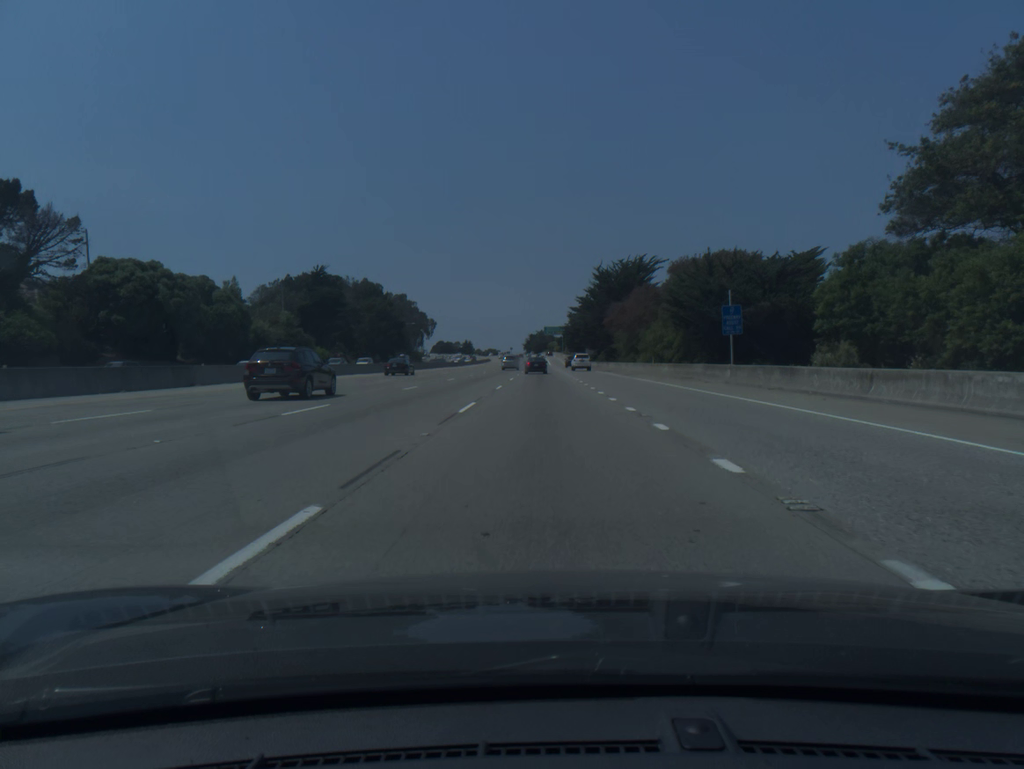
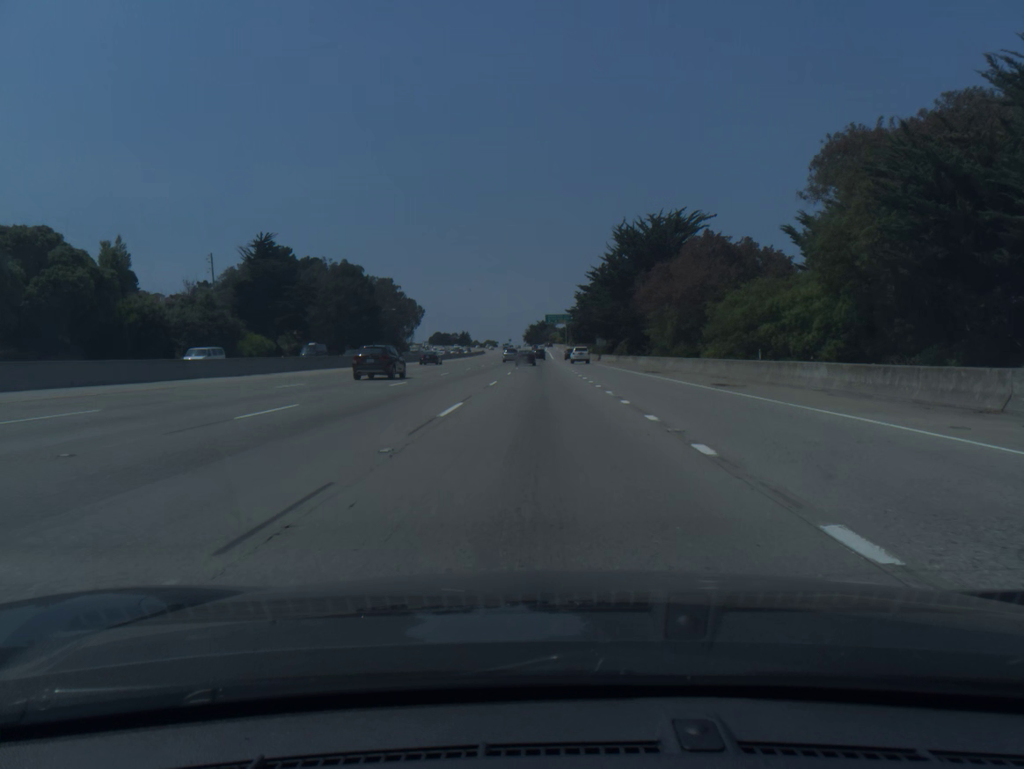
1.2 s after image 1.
(0.0, +31.4) m; 0°
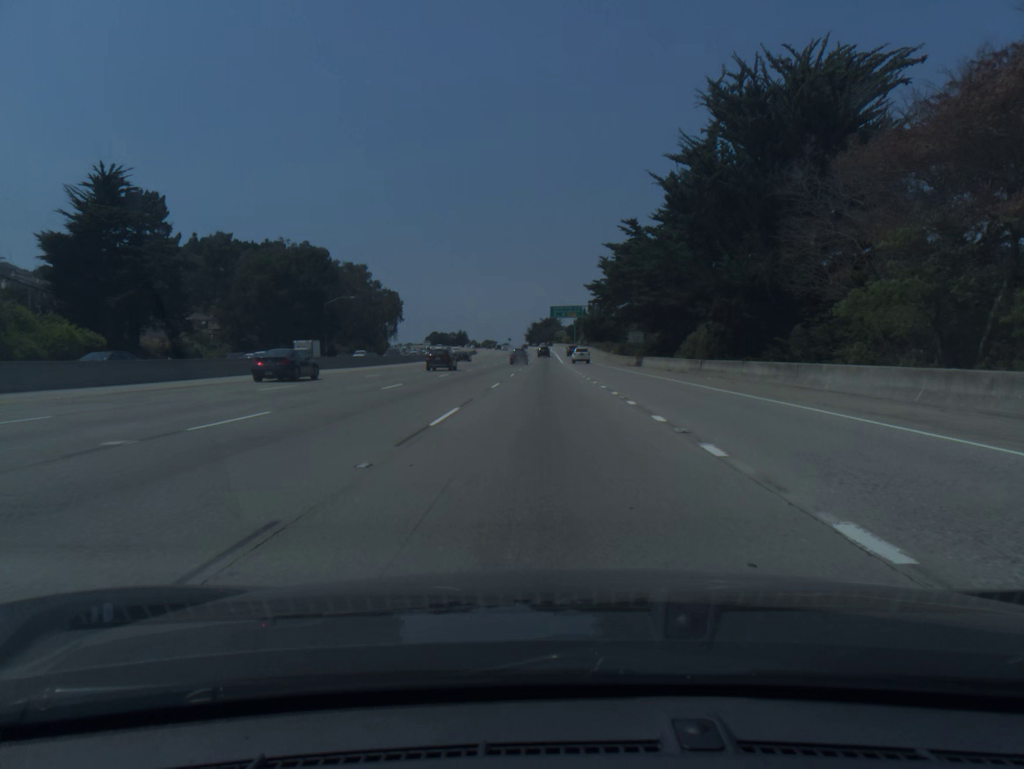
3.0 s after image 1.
(-0.1, +45.7) m; 0°
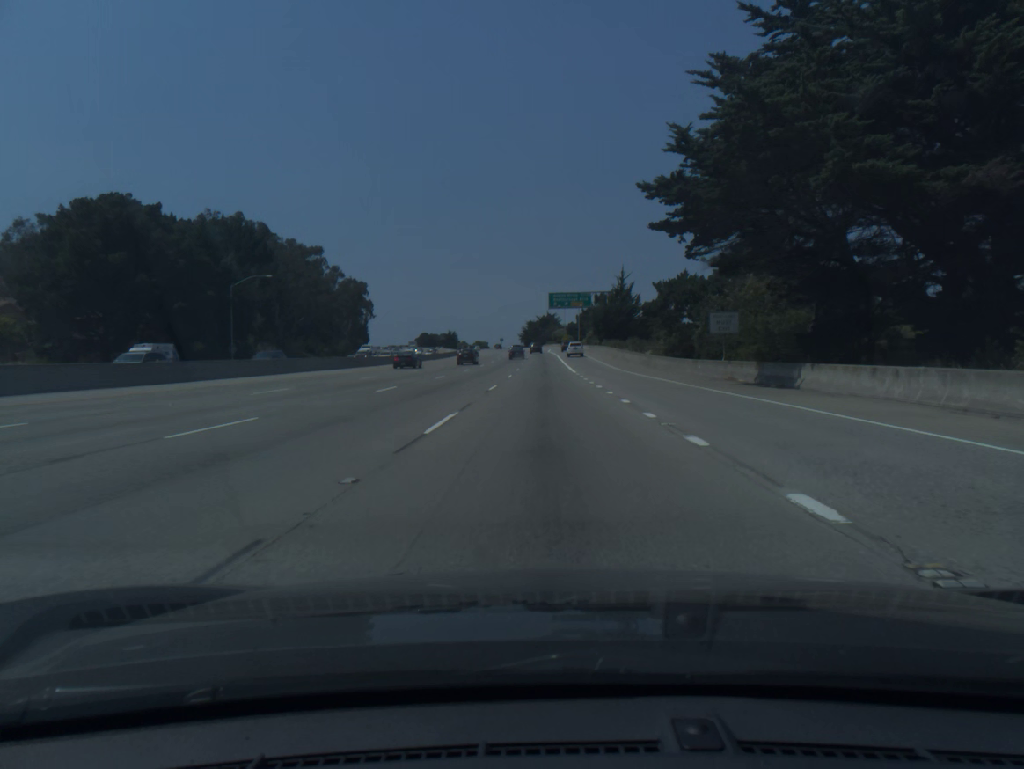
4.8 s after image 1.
(0.0, +44.5) m; 0°
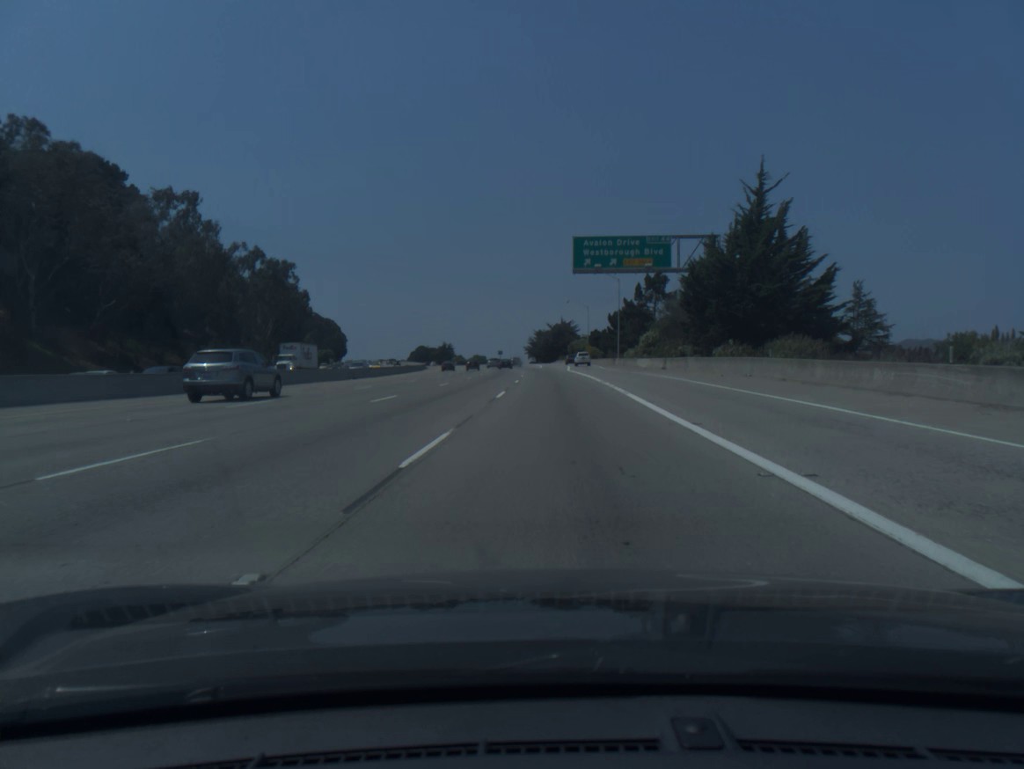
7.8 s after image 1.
(-0.3, +76.2) m; -1°
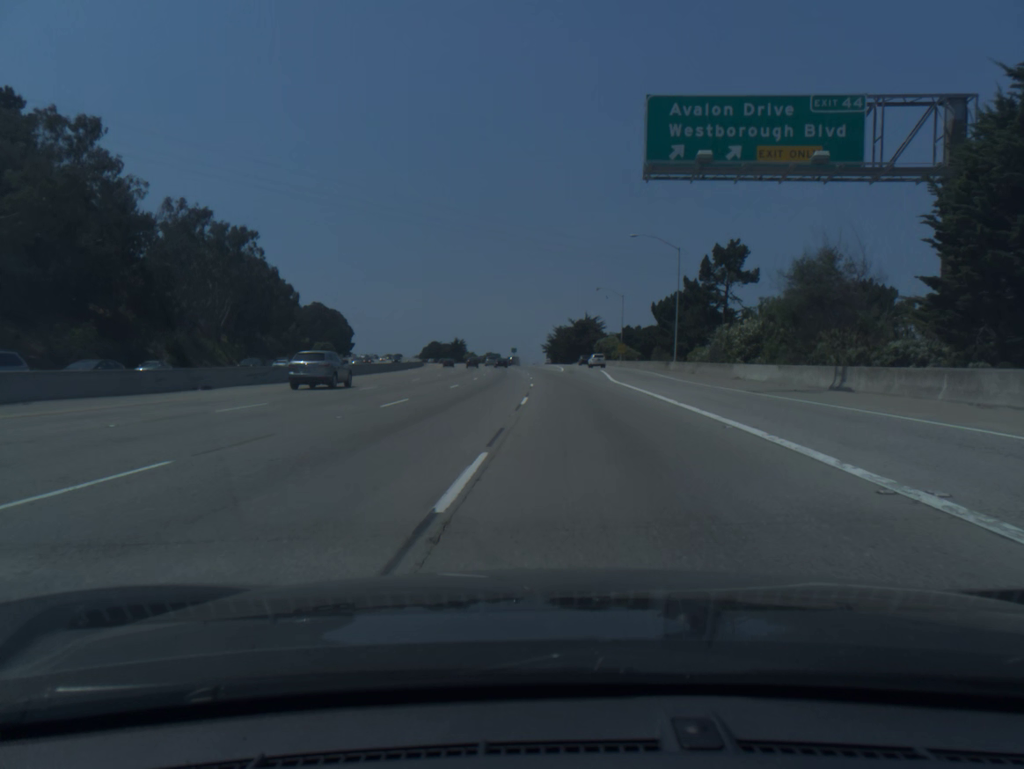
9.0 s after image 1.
(-0.4, +32.0) m; -1°
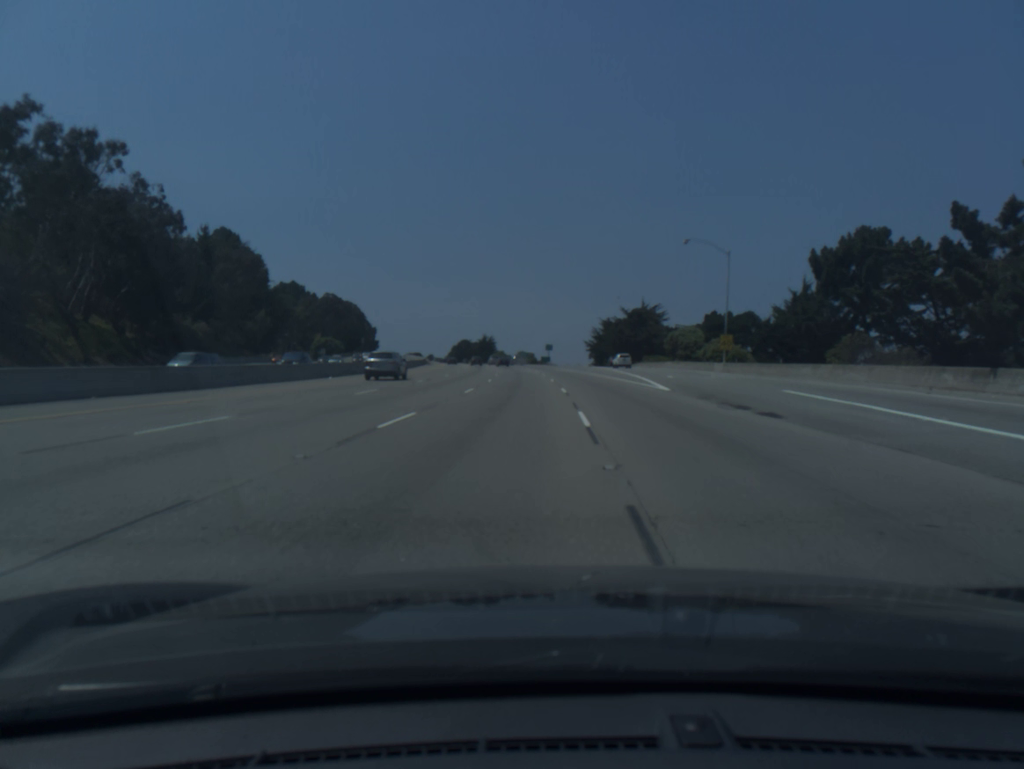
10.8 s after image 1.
(-1.2, +50.5) m; -3°
